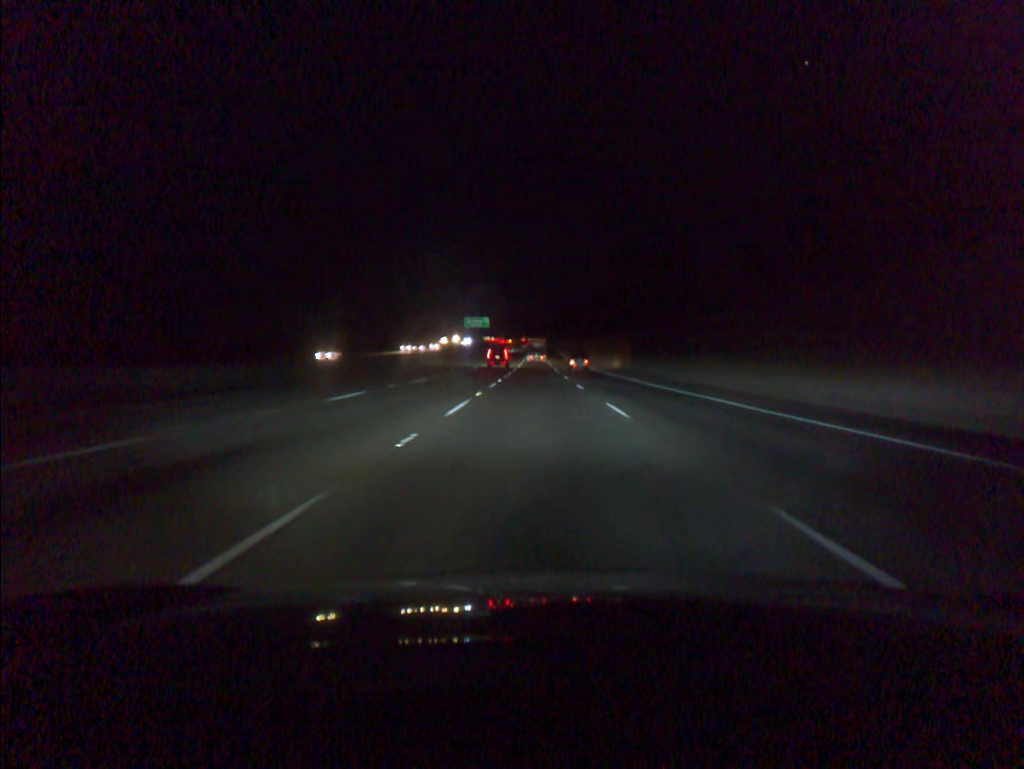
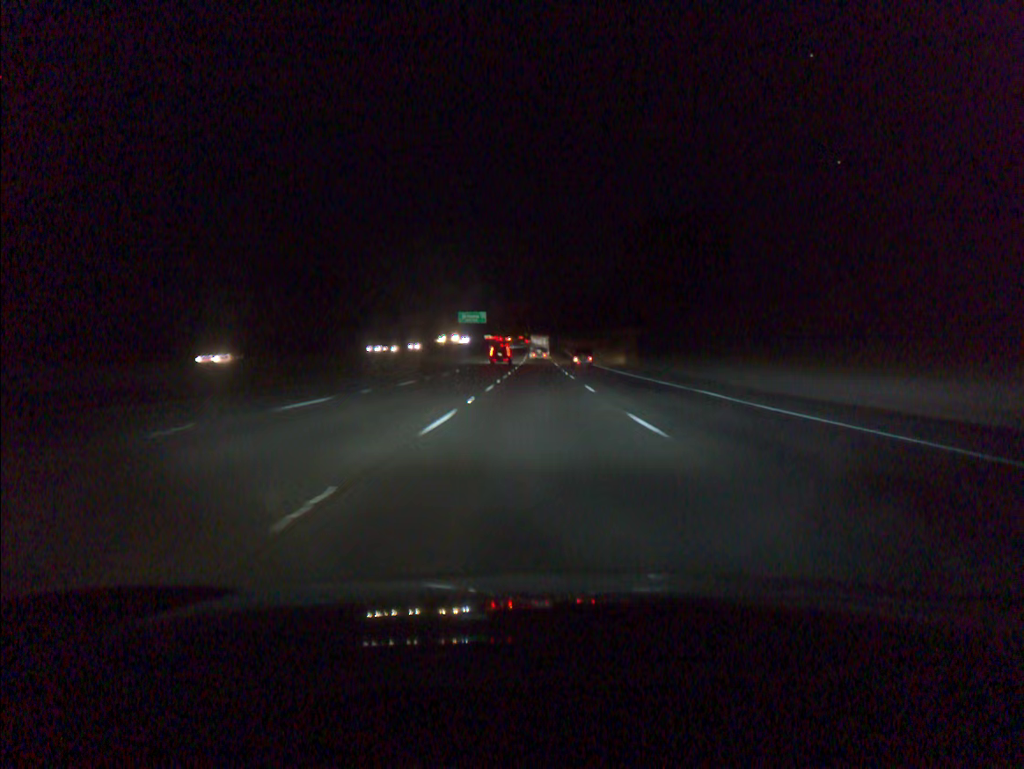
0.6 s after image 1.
(0.0, +18.8) m; 0°
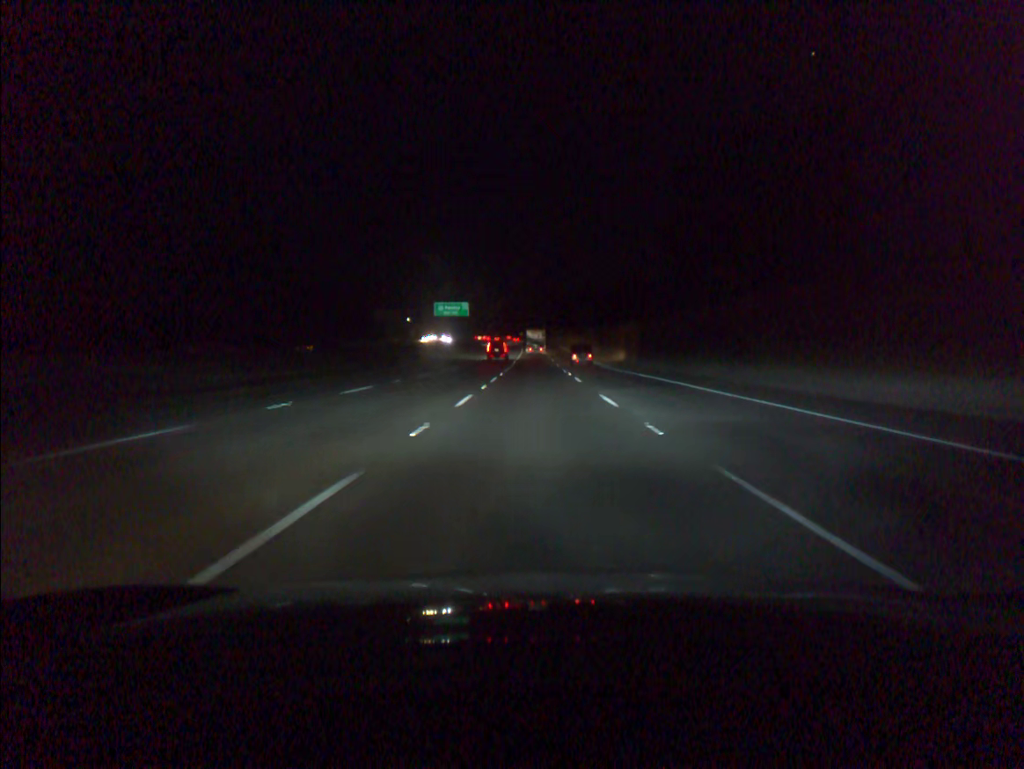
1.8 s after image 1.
(+0.1, +37.8) m; 0°
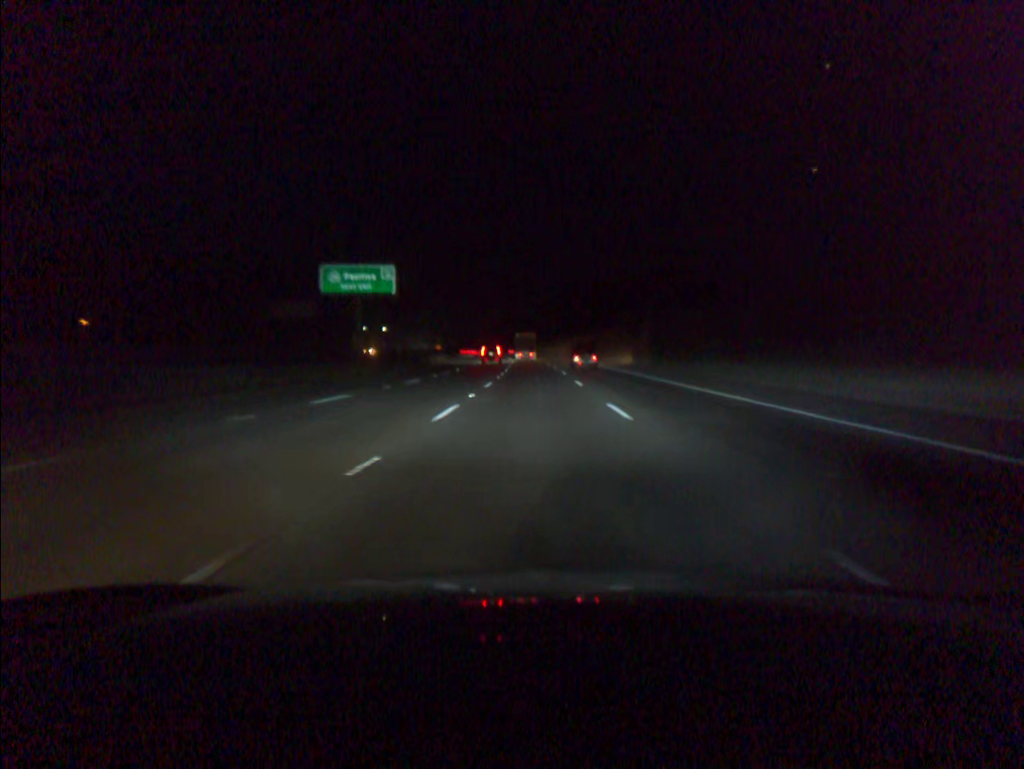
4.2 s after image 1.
(0.0, +76.2) m; 0°
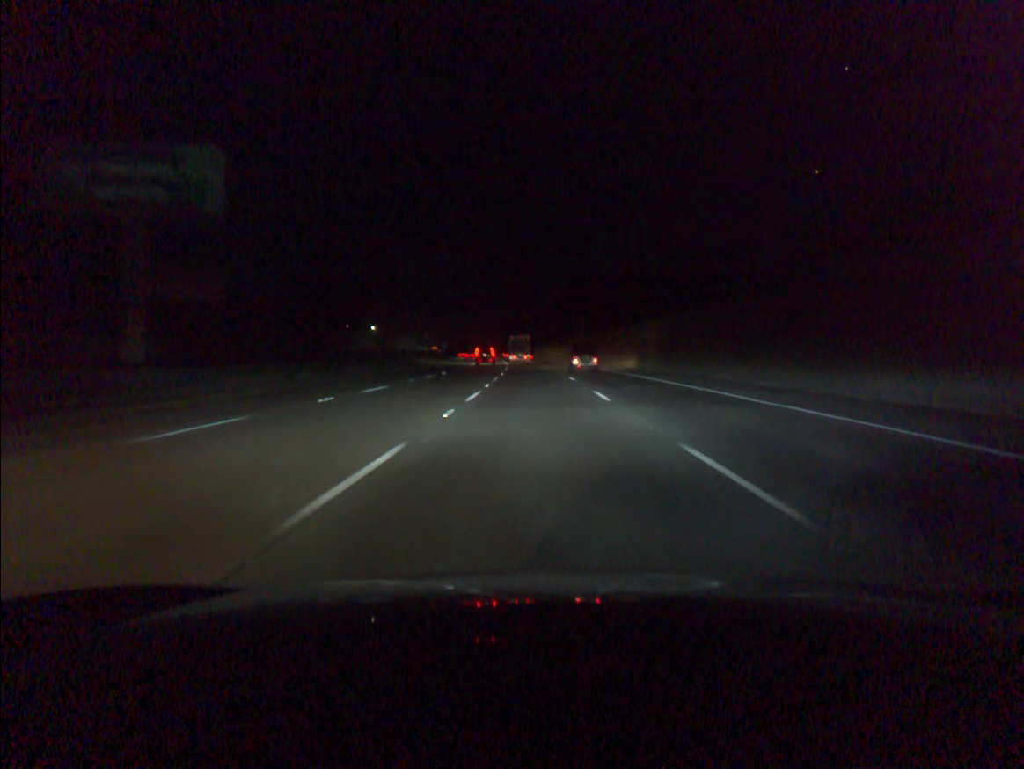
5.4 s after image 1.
(0.0, +38.1) m; 0°
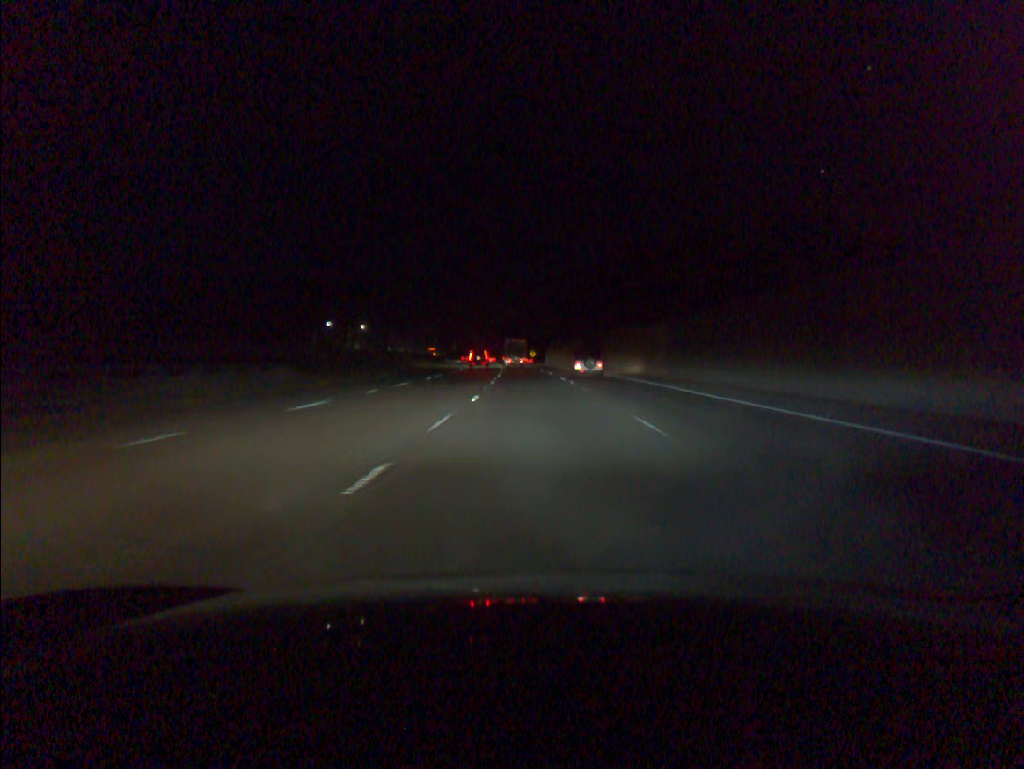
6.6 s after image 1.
(-0.2, +38.1) m; -1°
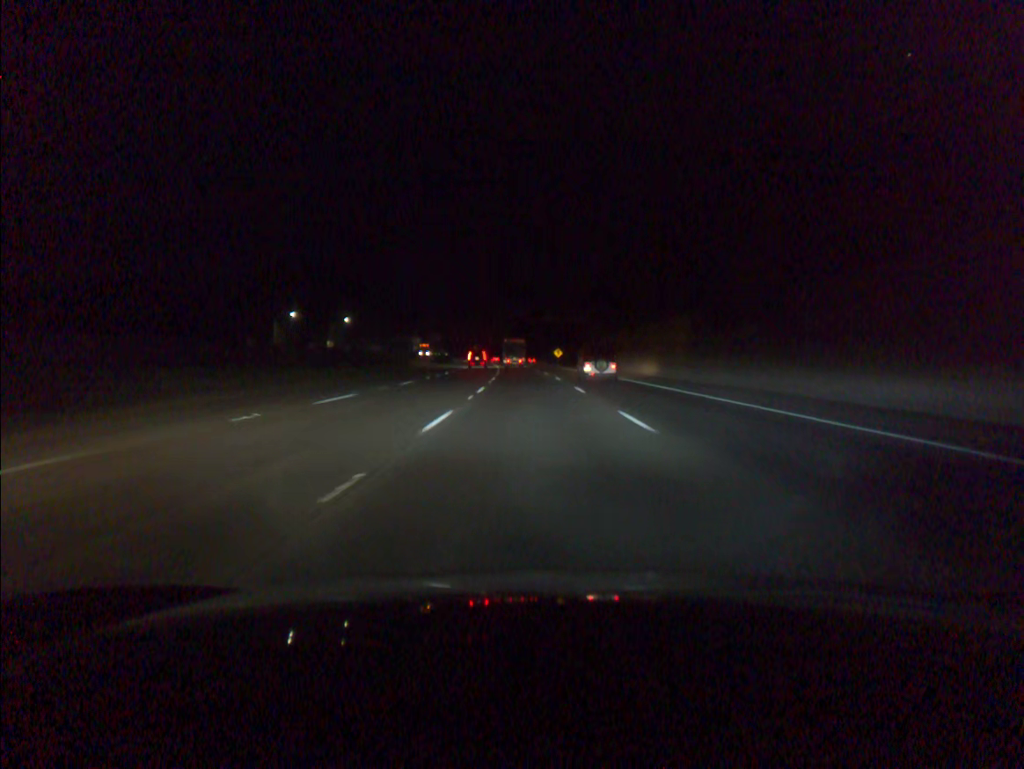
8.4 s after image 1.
(-0.7, +57.4) m; -2°
